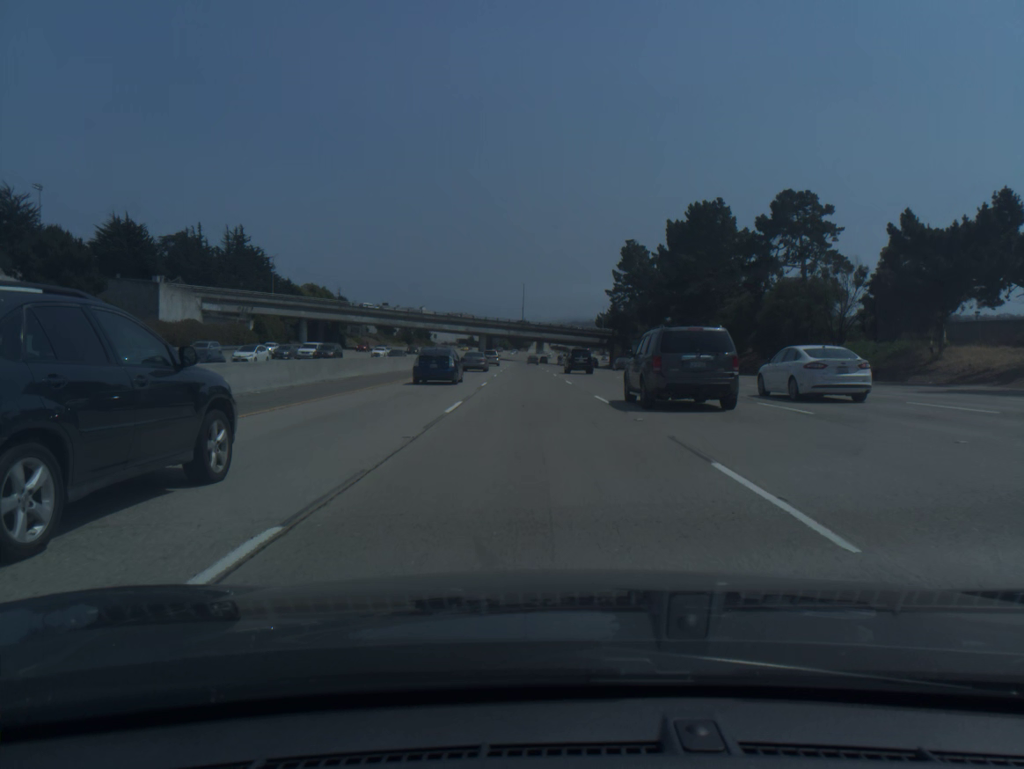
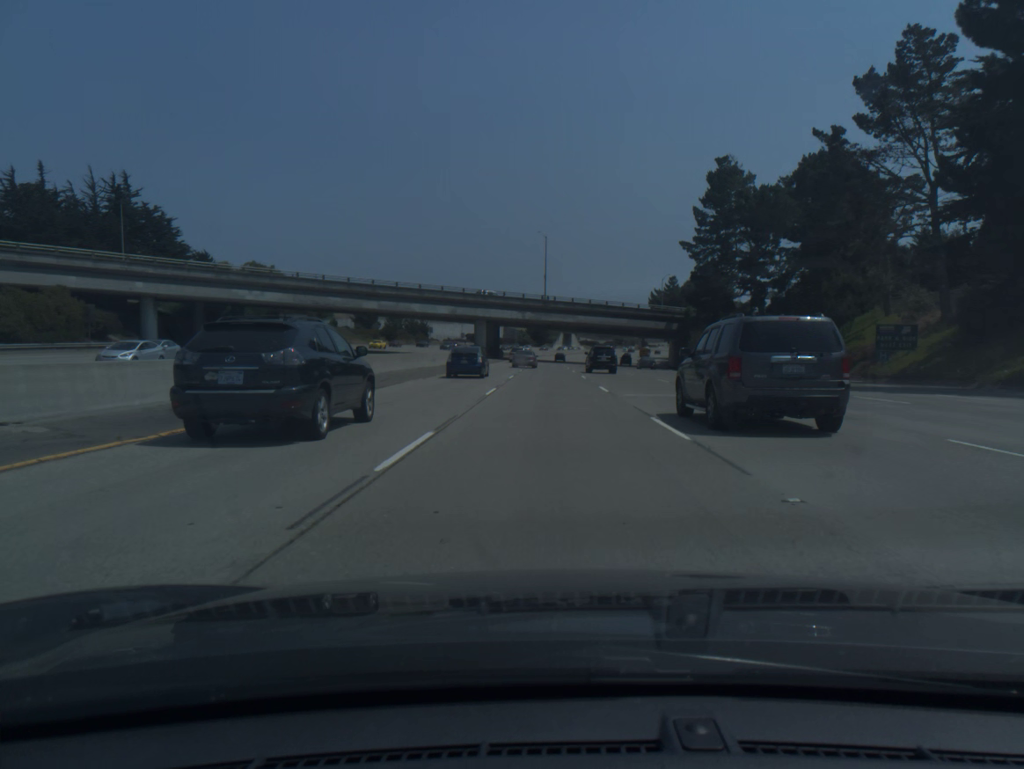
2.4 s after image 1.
(-1.8, +66.5) m; -2°
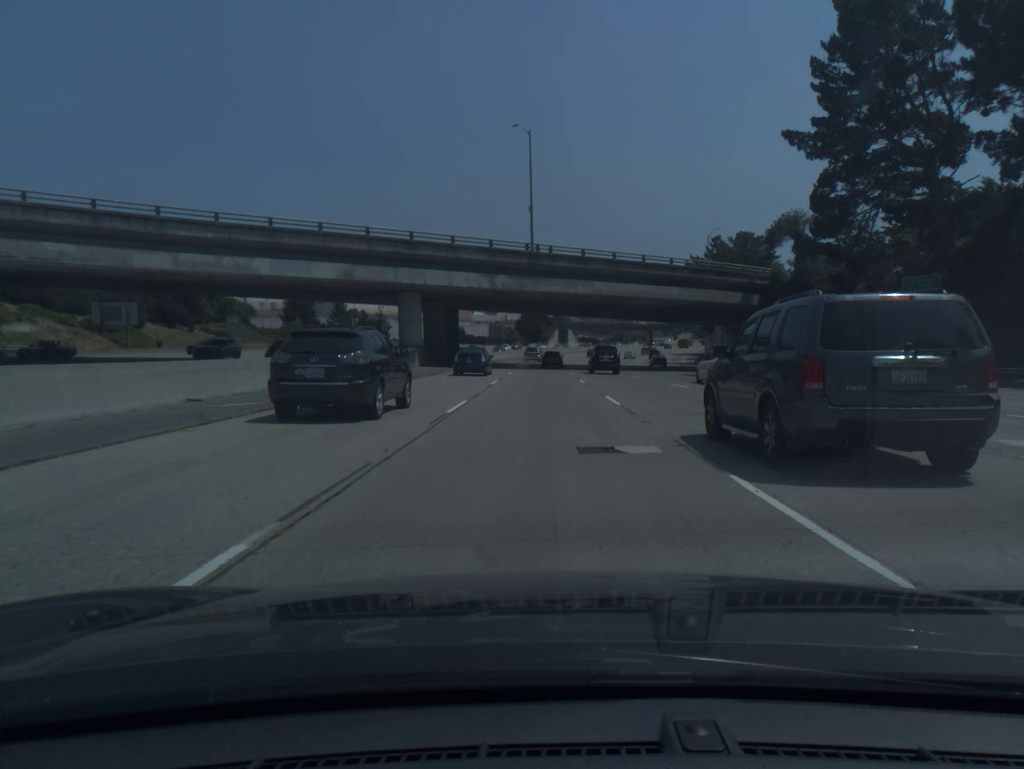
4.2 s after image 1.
(+0.3, +50.8) m; +1°
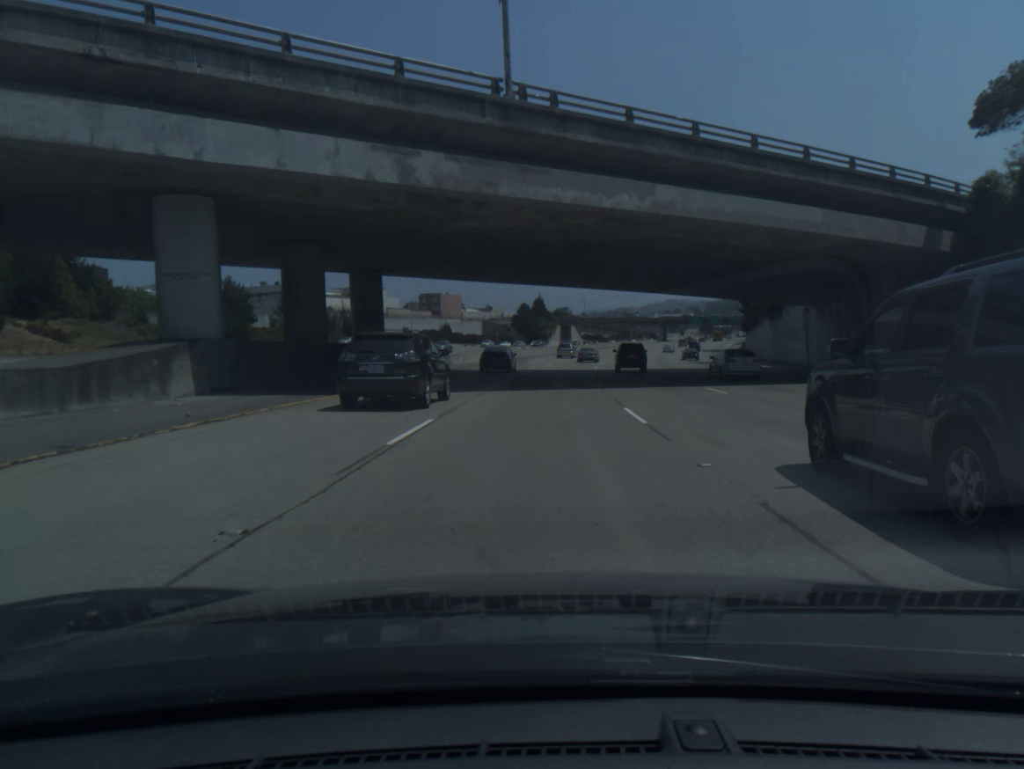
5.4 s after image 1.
(0.0, +34.3) m; 0°
